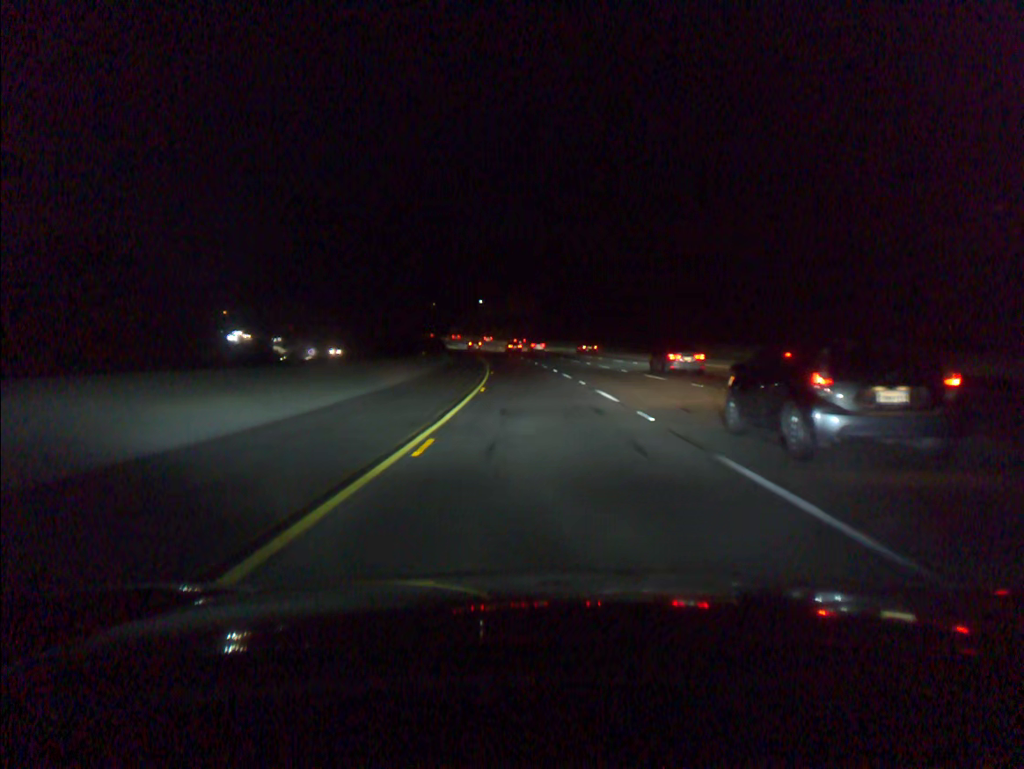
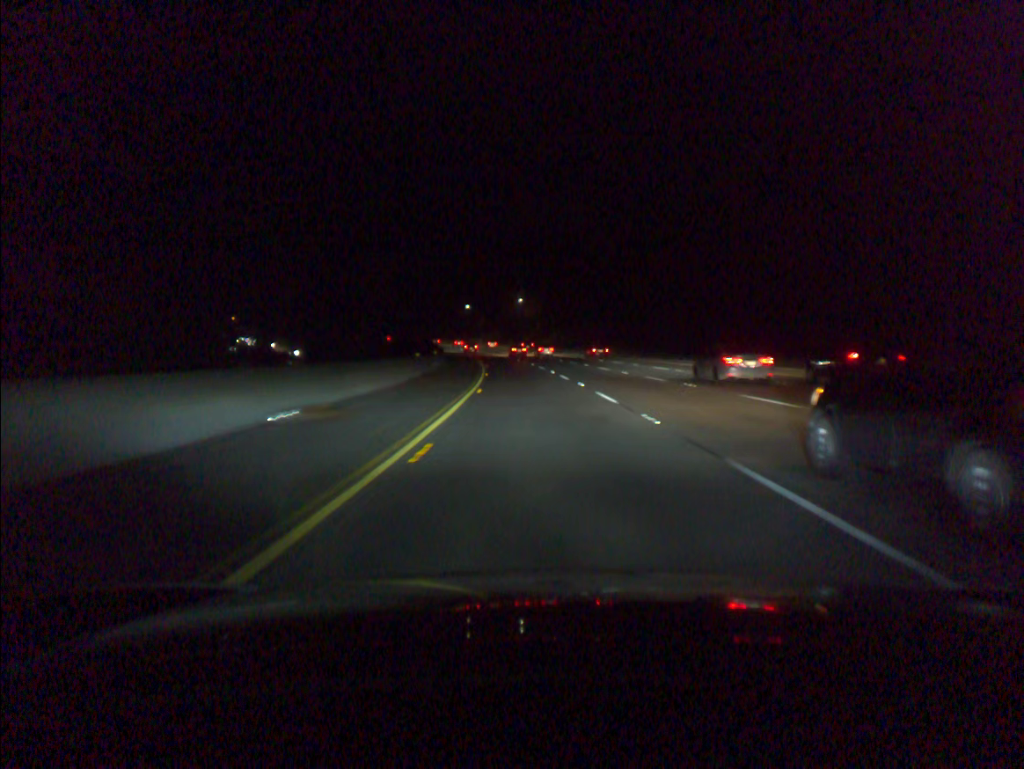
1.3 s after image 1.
(-1.3, +44.1) m; -4°
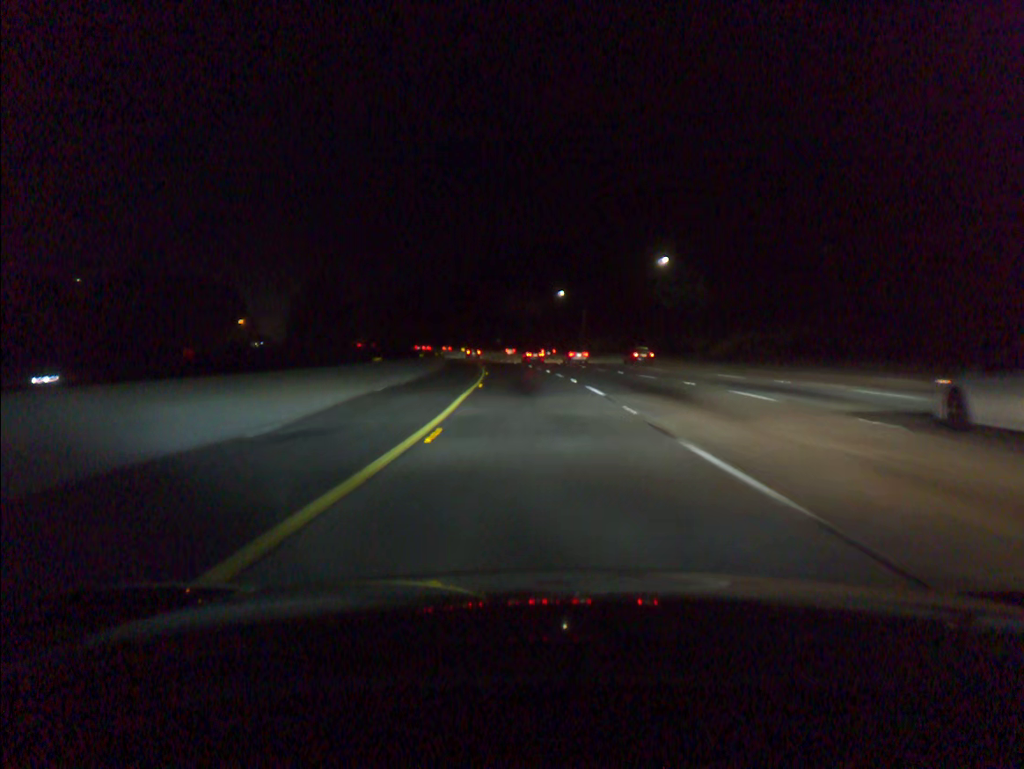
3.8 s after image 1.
(-5.5, +85.3) m; -8°
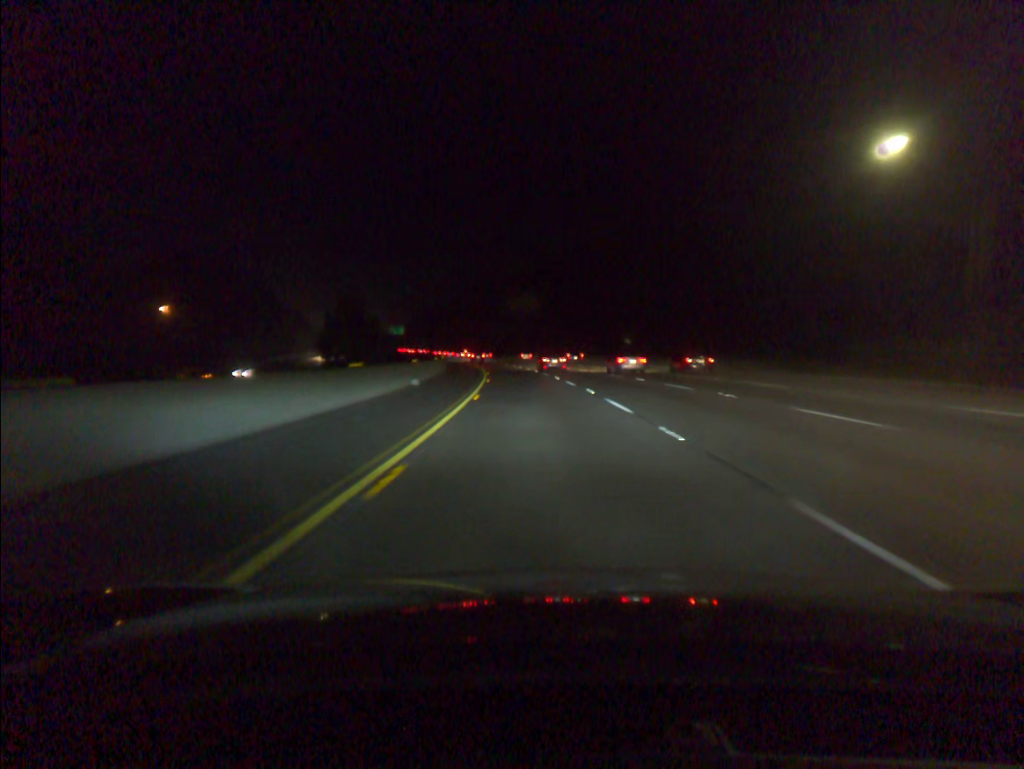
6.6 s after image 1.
(-6.9, +91.3) m; -8°
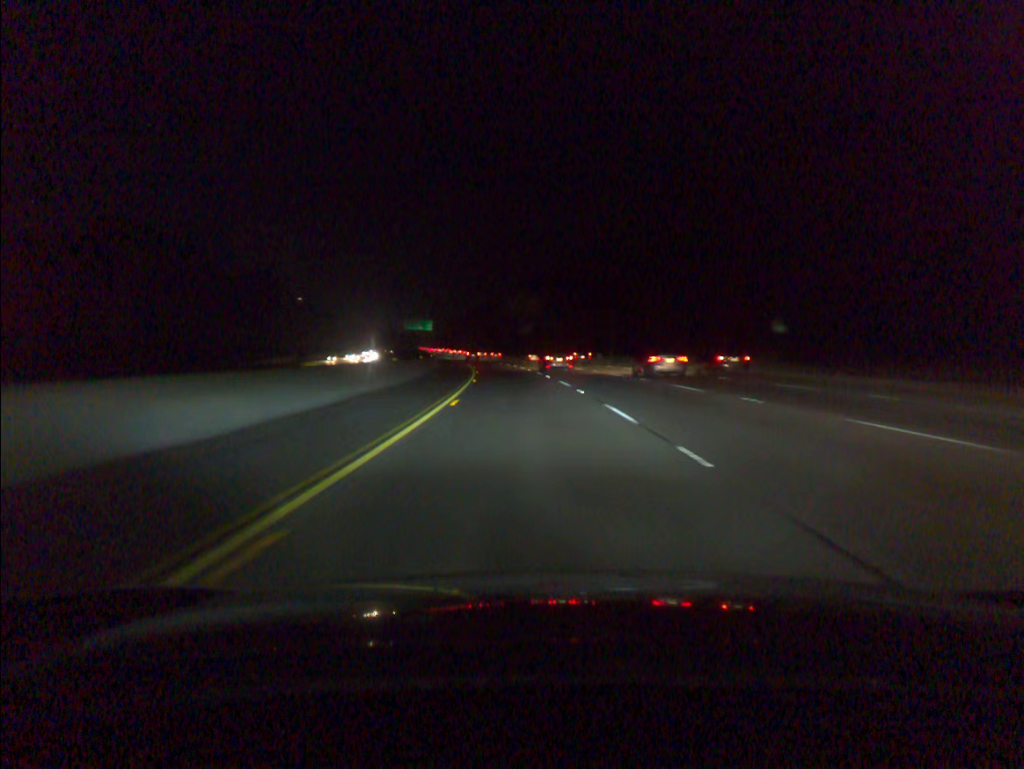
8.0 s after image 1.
(-1.4, +46.6) m; -4°
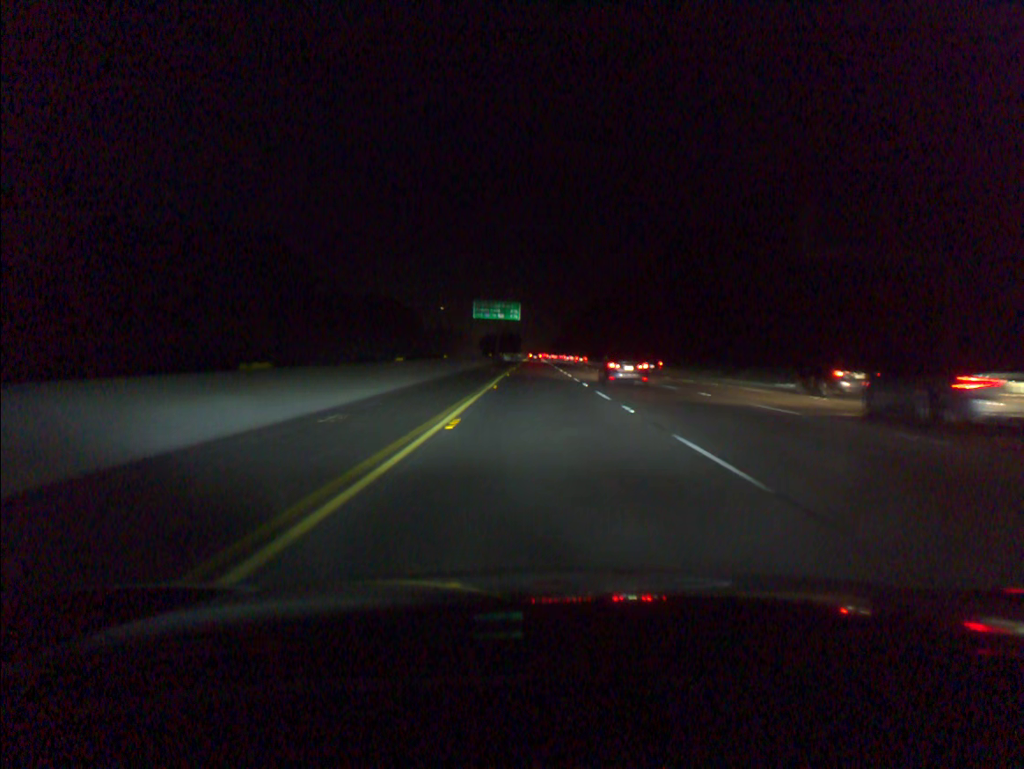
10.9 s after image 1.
(-7.9, +93.0) m; -9°
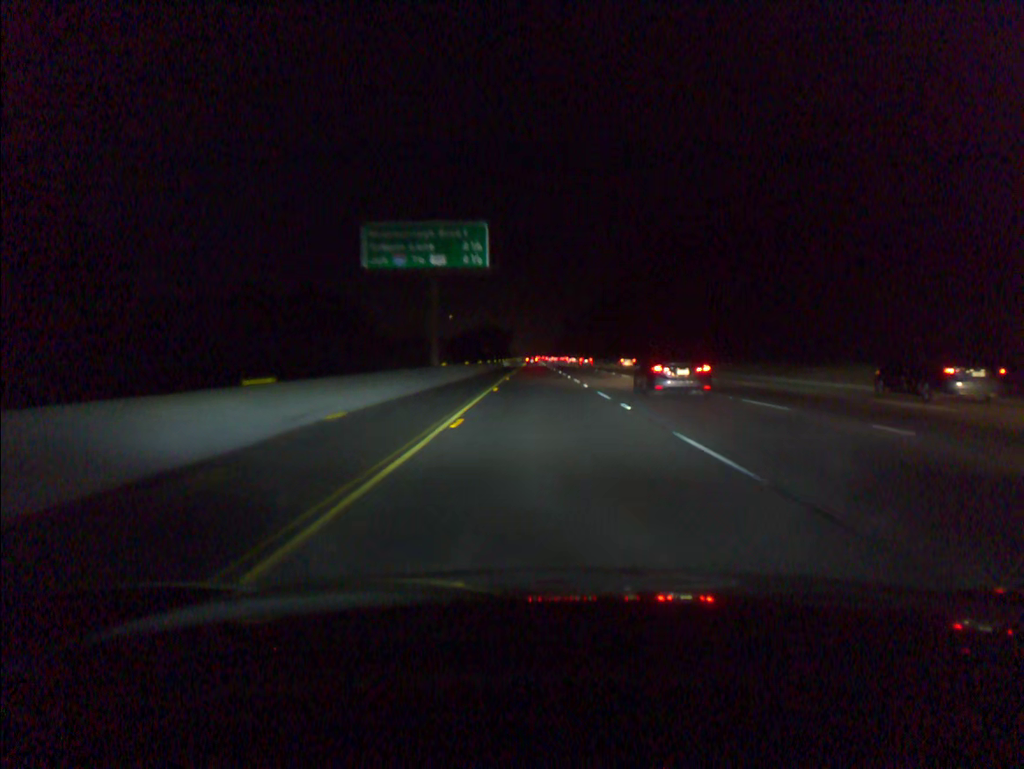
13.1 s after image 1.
(-0.7, +72.6) m; 0°
